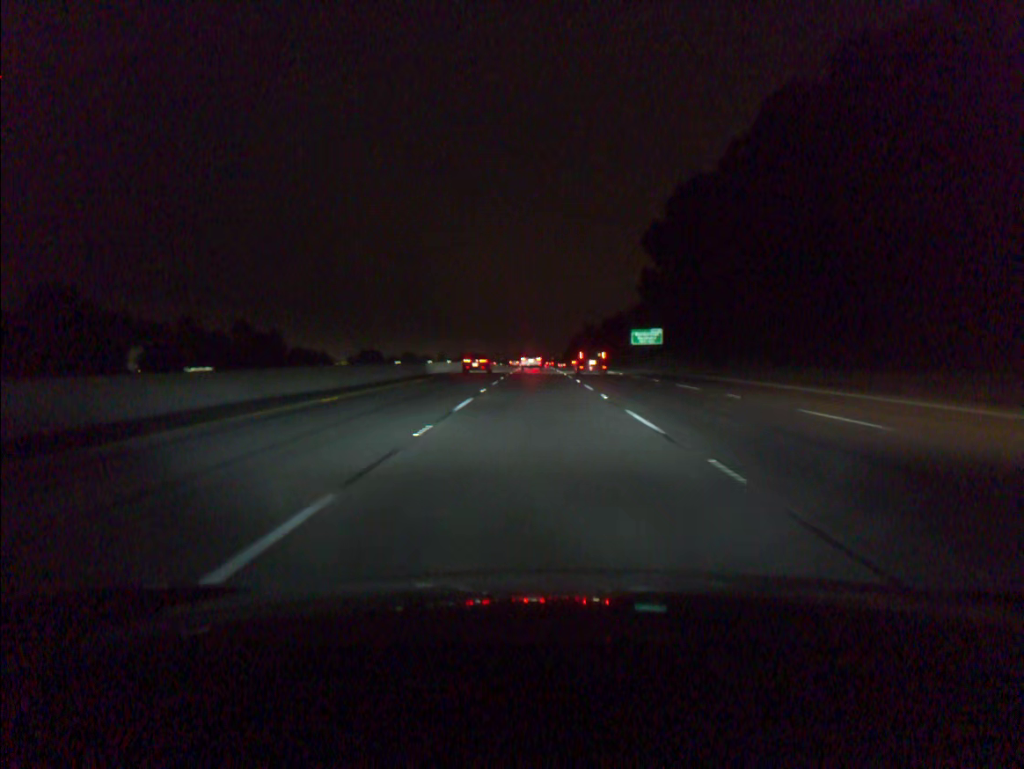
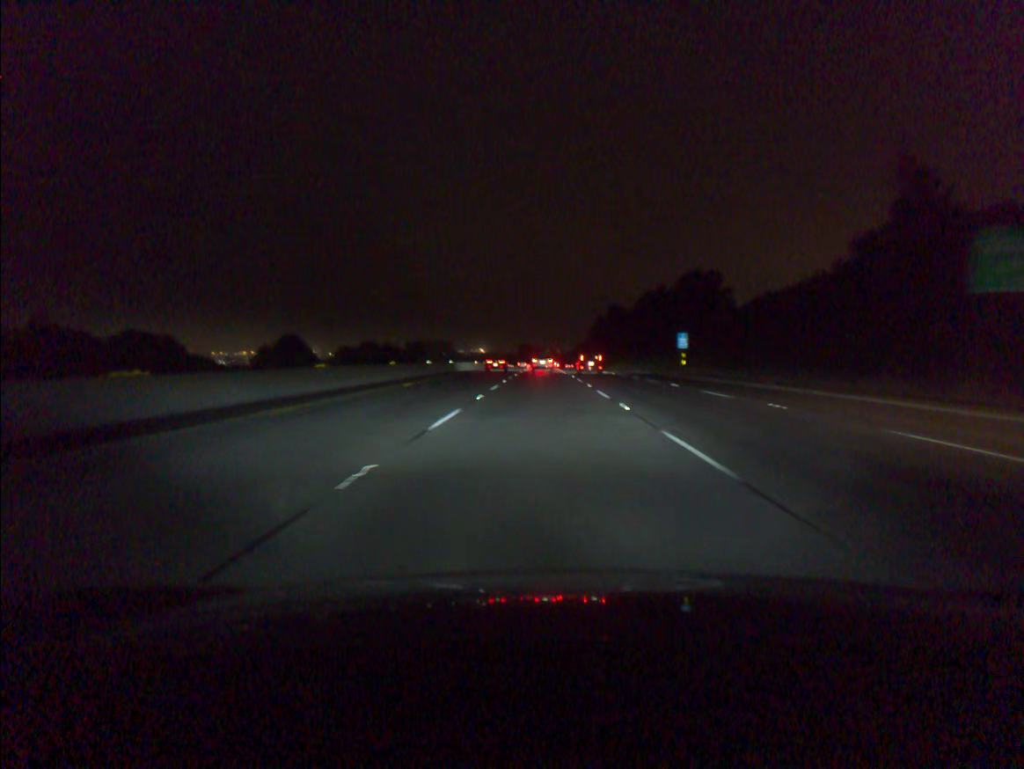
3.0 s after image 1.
(-0.4, +91.9) m; 0°
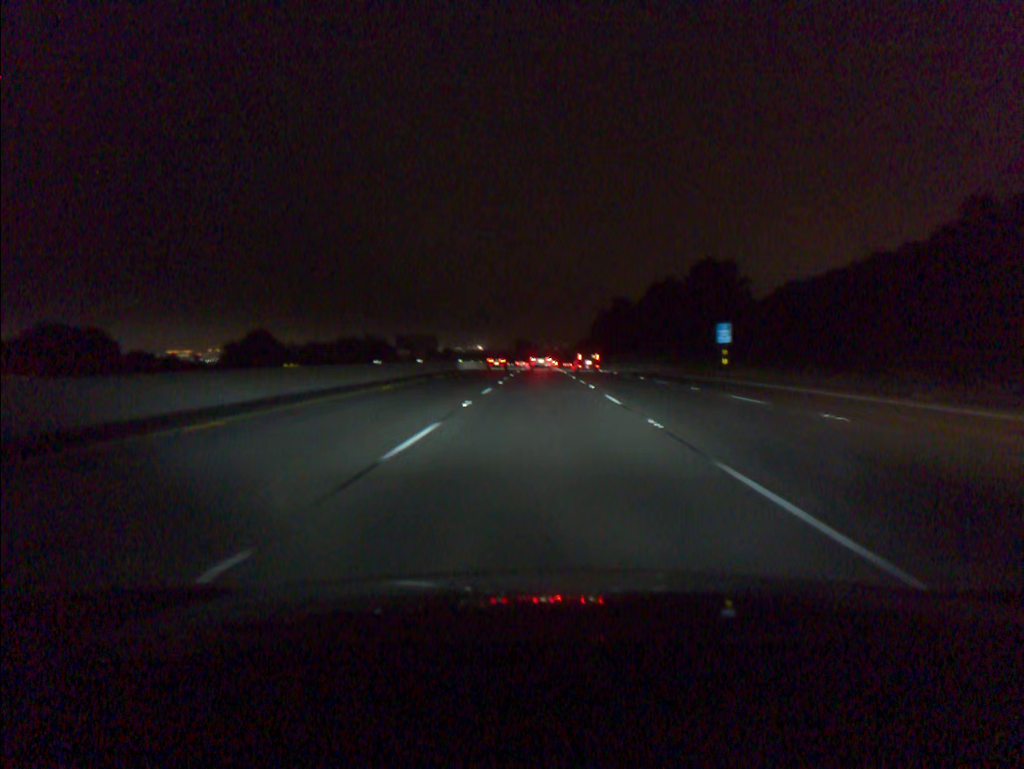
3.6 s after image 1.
(0.0, +18.4) m; 0°
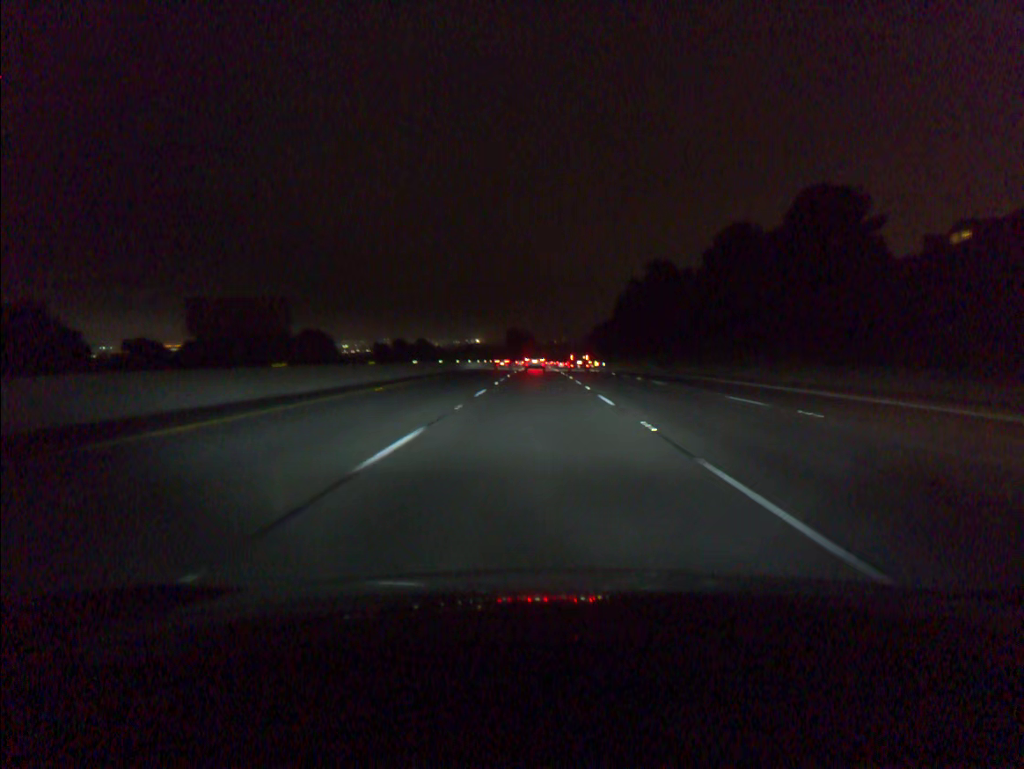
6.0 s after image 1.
(+0.2, +73.8) m; 0°
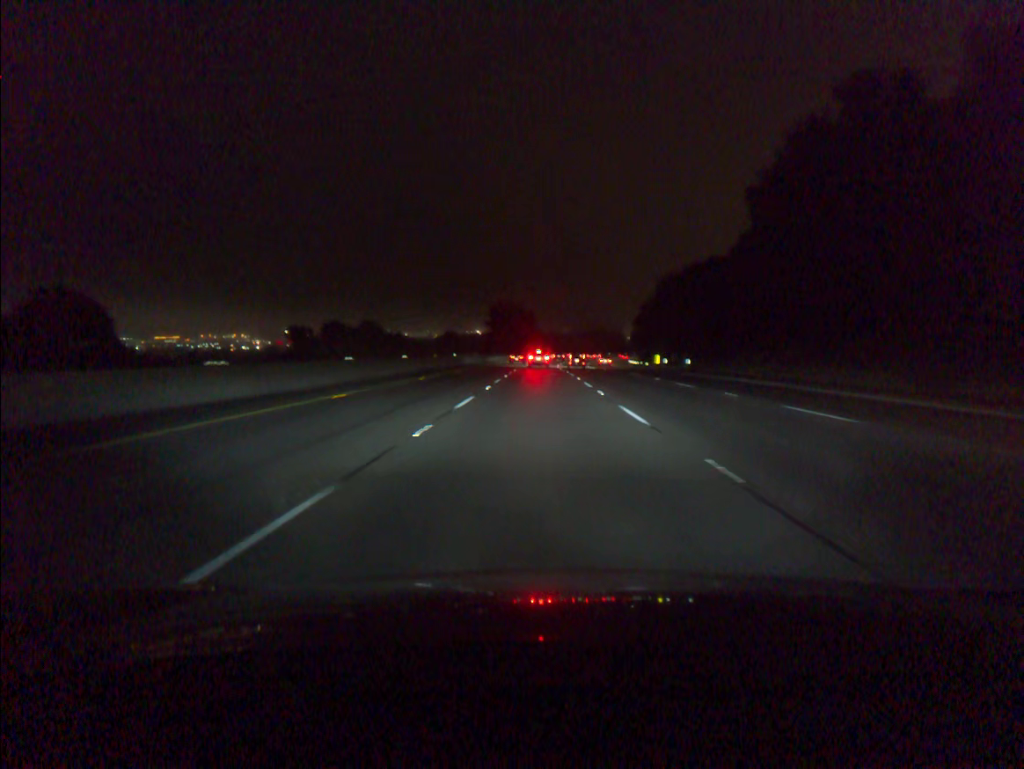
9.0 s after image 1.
(-0.1, +93.2) m; 0°
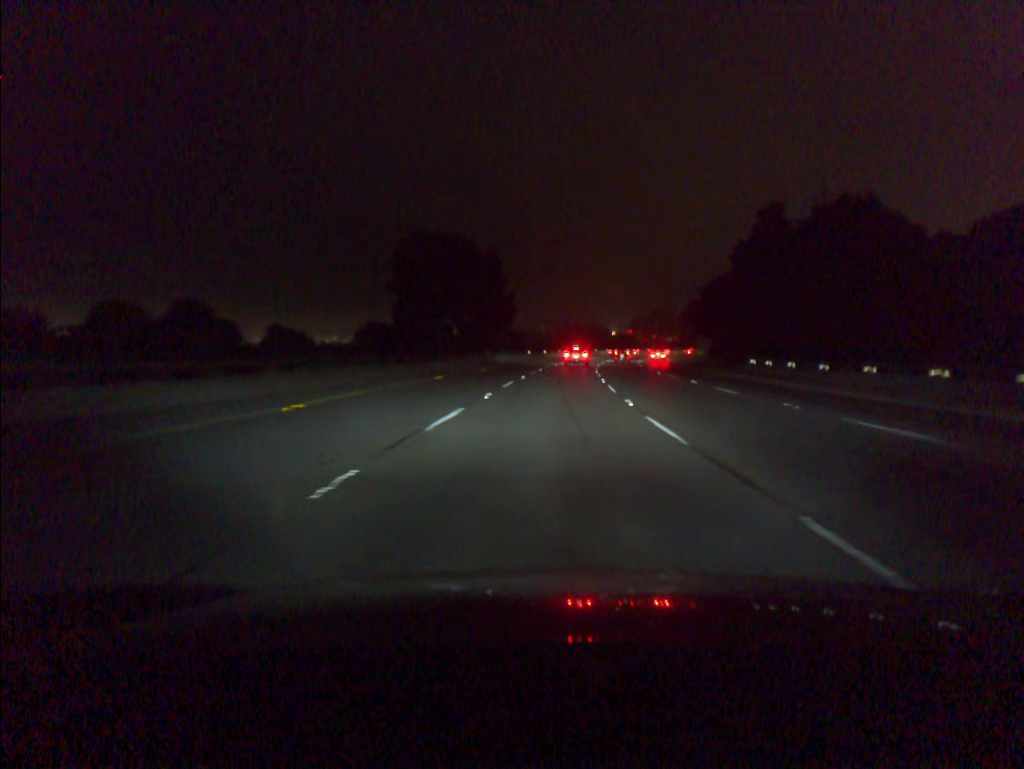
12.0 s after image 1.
(+0.4, +92.3) m; +2°
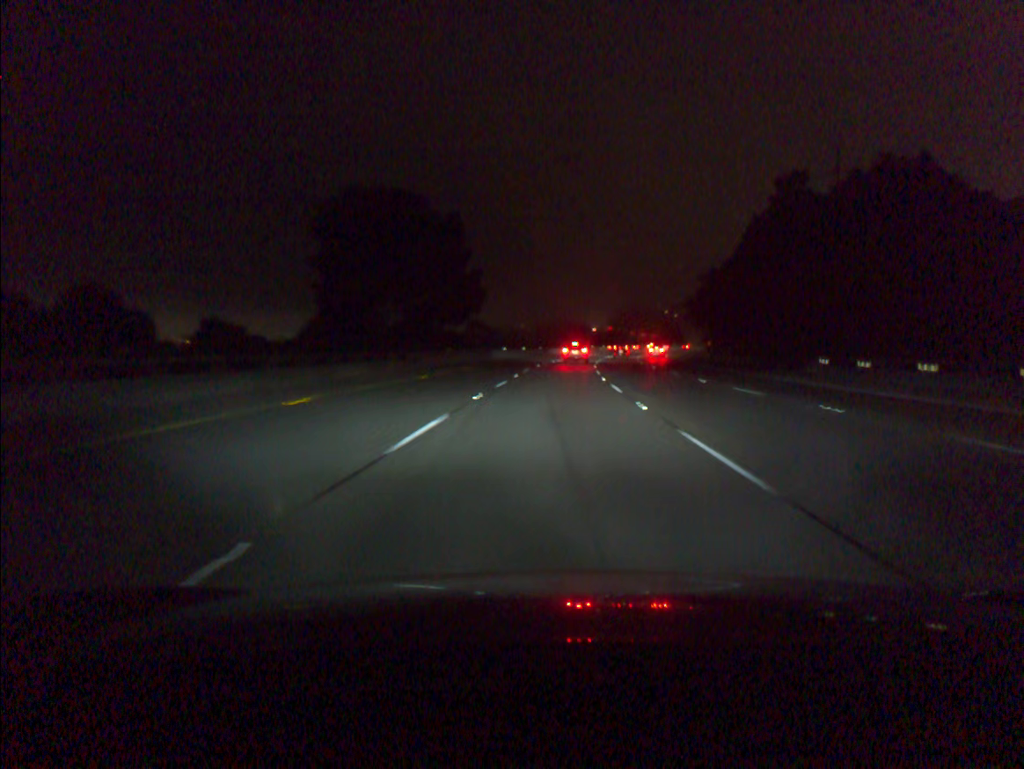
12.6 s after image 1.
(+0.2, +17.7) m; +1°
